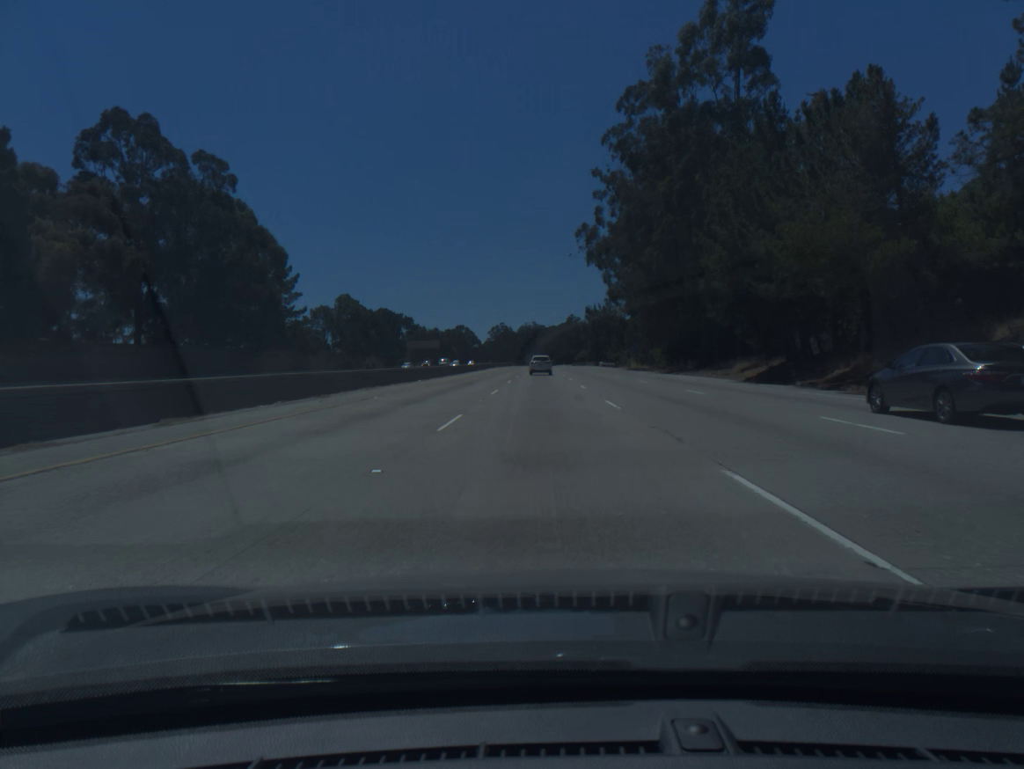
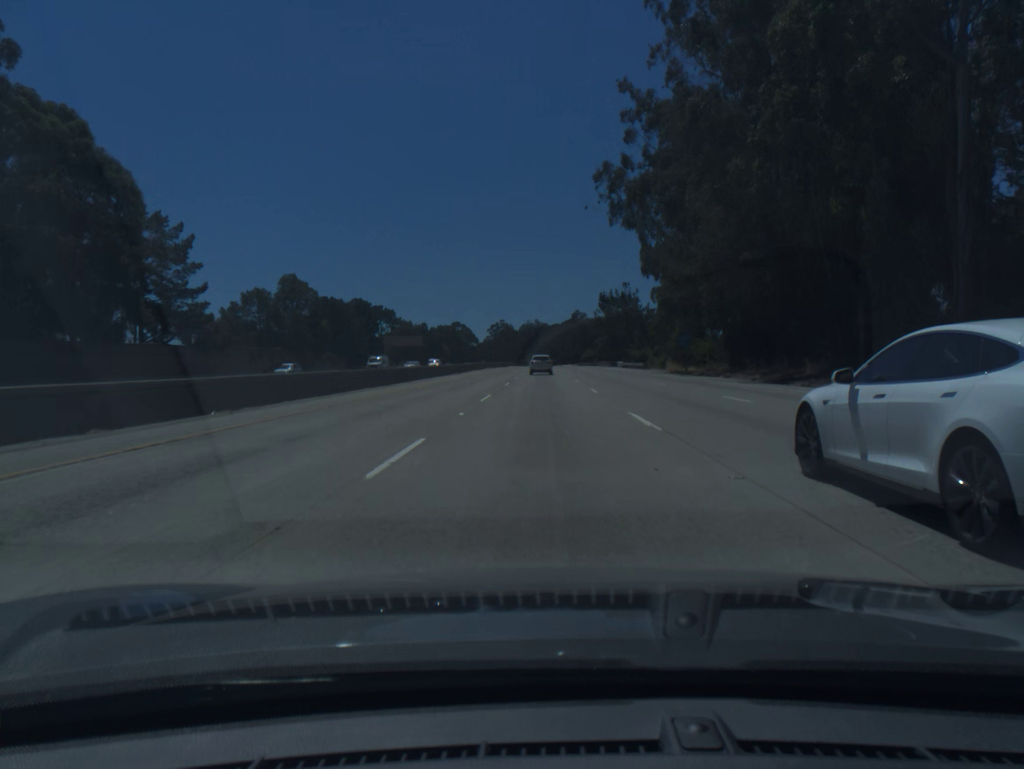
(-0.1, +35.0) m; 0°
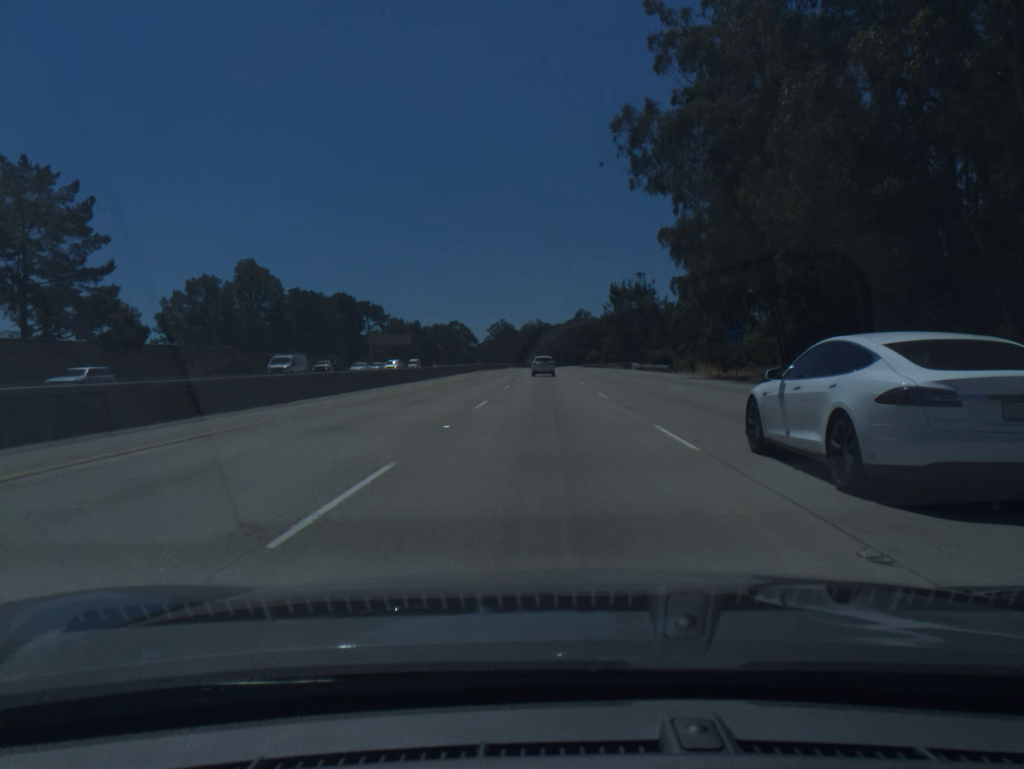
(0.0, +17.4) m; 0°
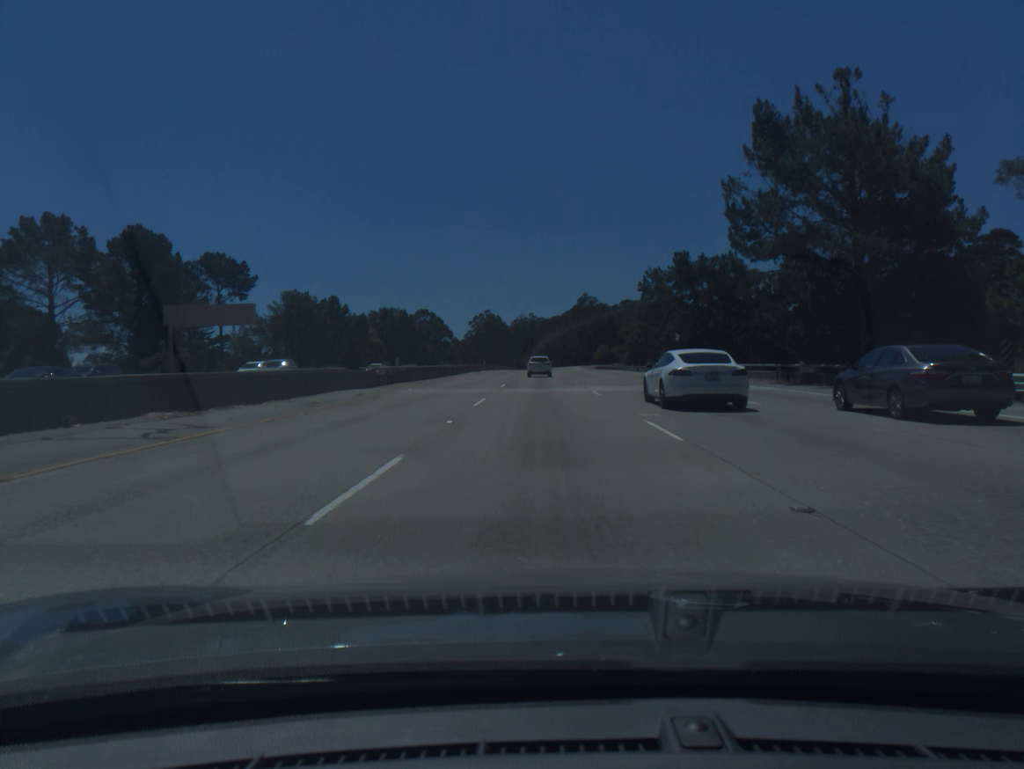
(+0.1, +86.4) m; 0°
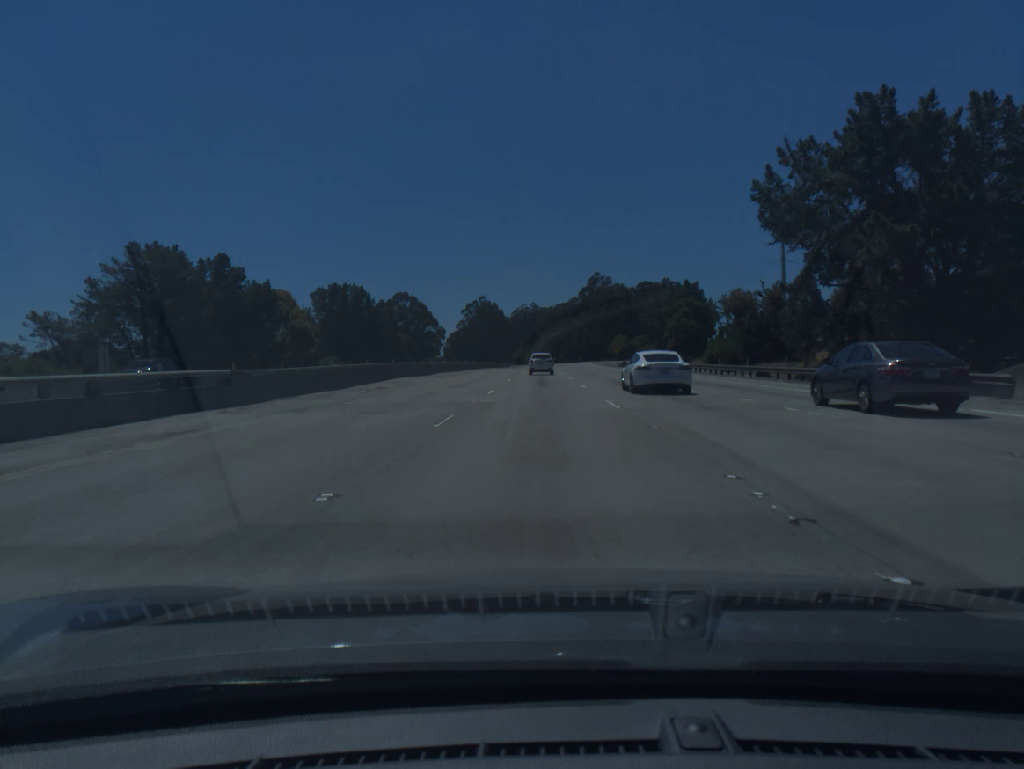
(0.0, +51.2) m; 0°
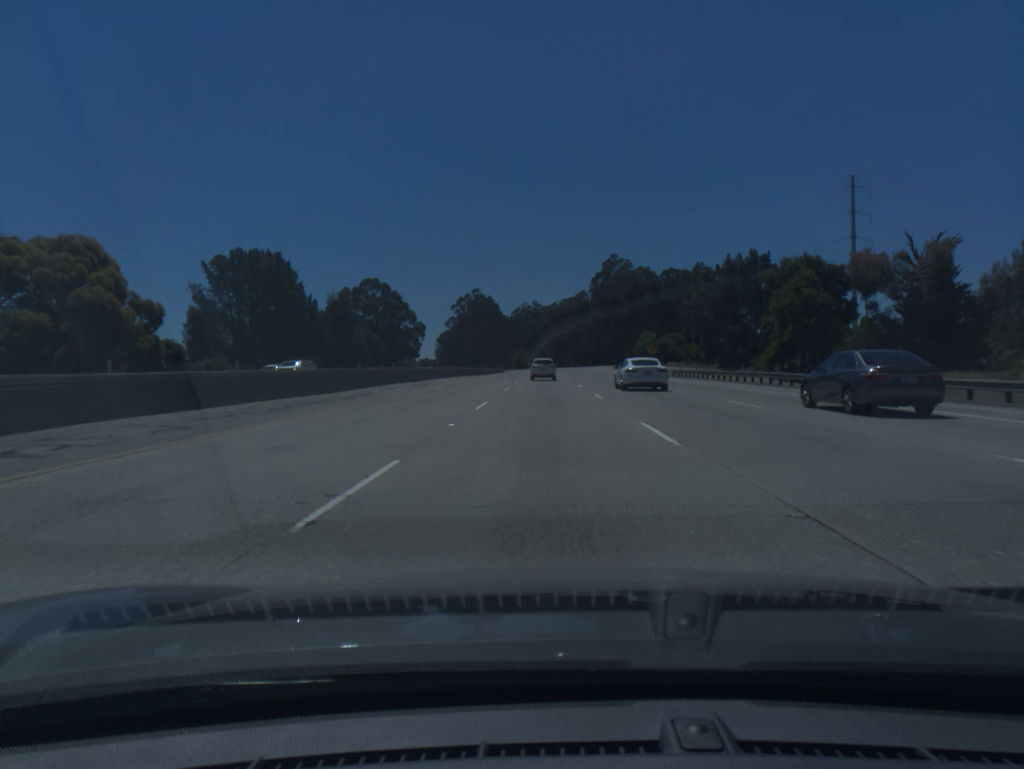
(-0.1, +50.8) m; 0°
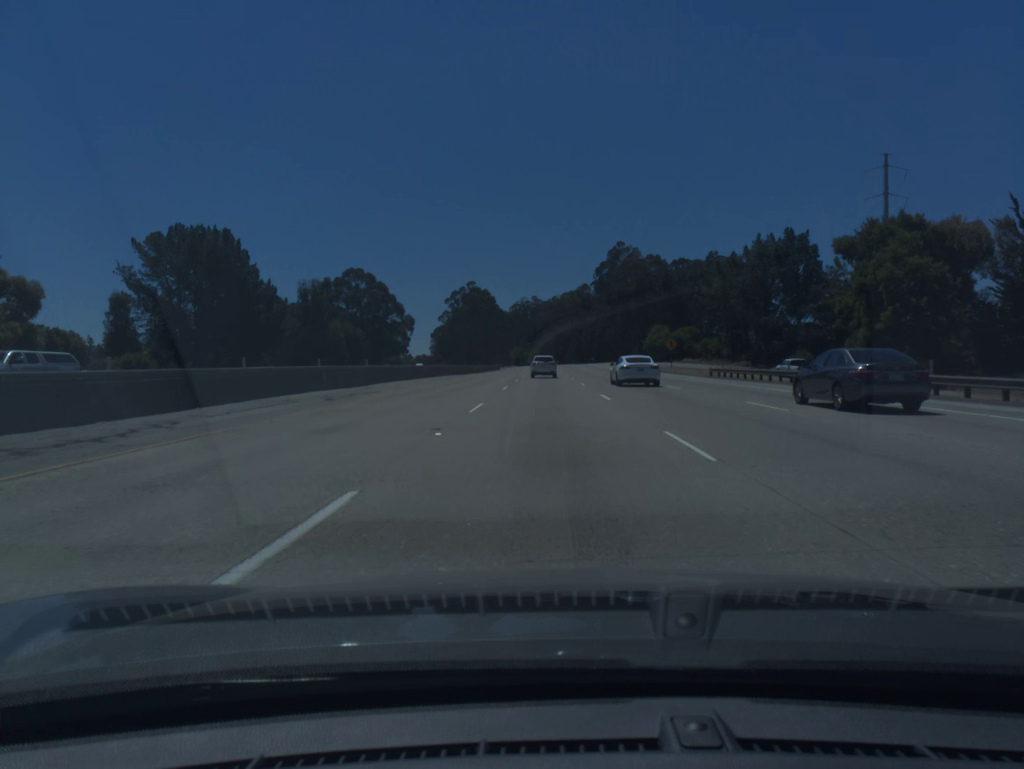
(0.0, +16.8) m; 0°
